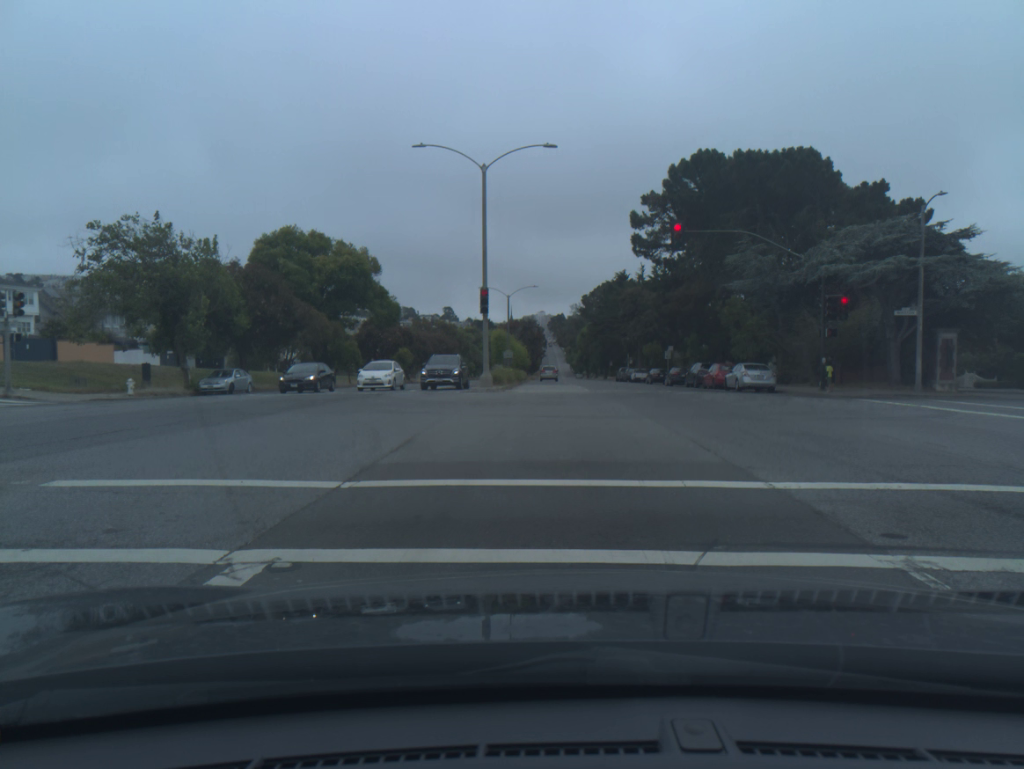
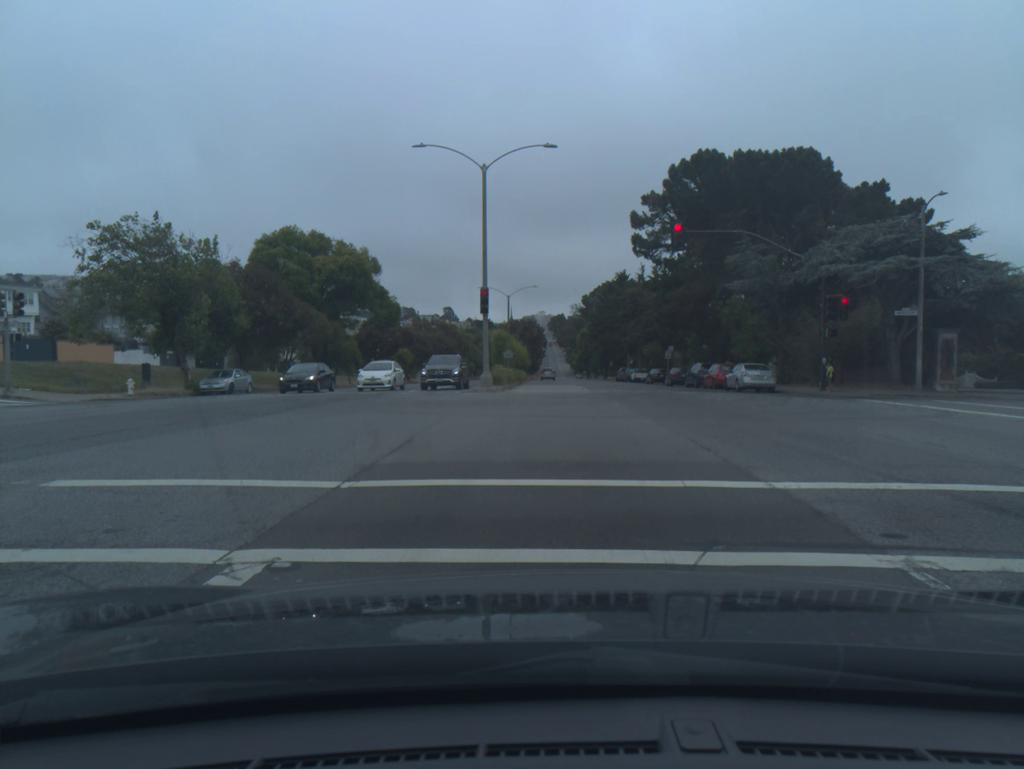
(0.0, +0.1) m; 0°
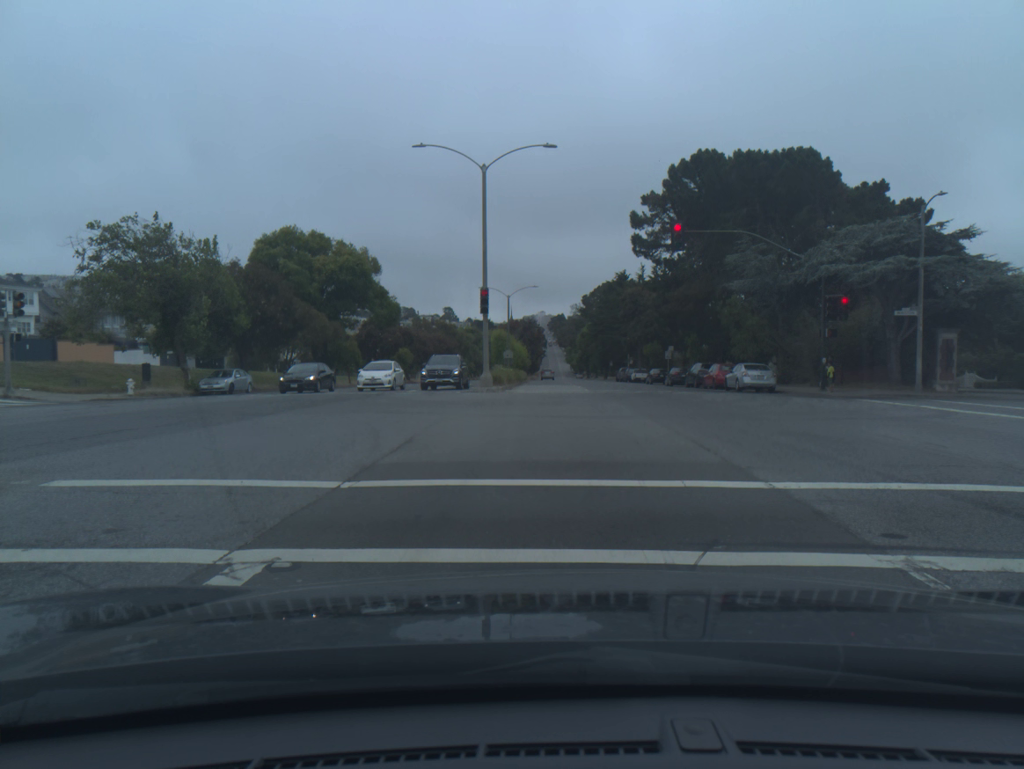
(0.0, 0.0) m; 0°
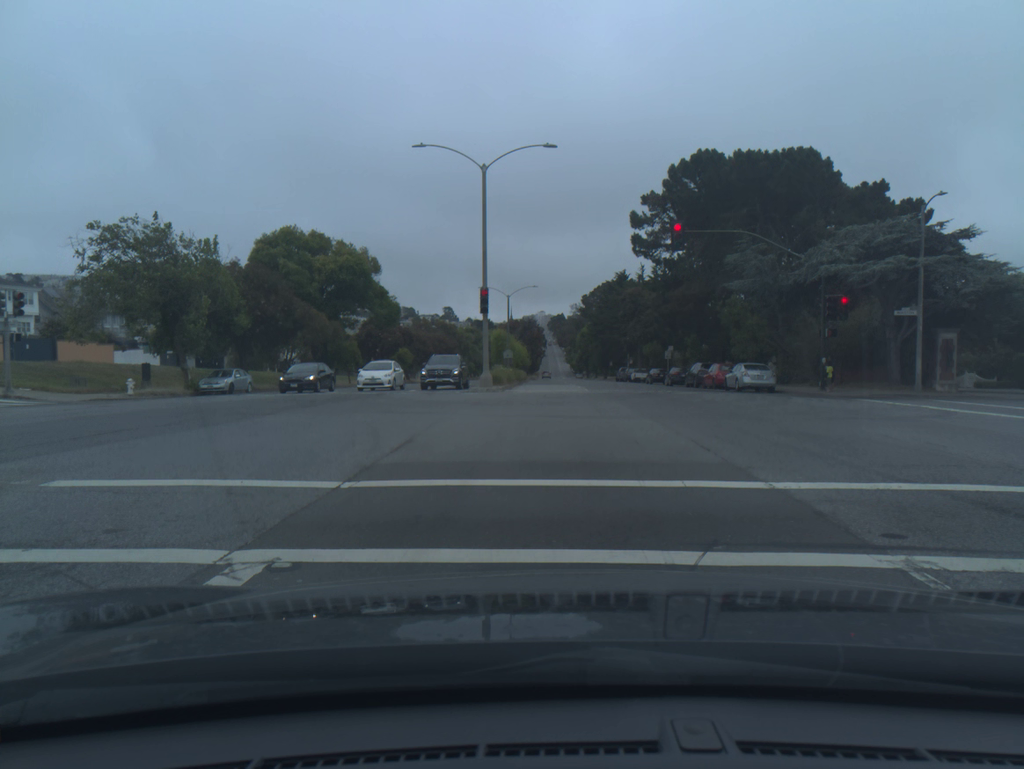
(-0.1, +0.1) m; 0°
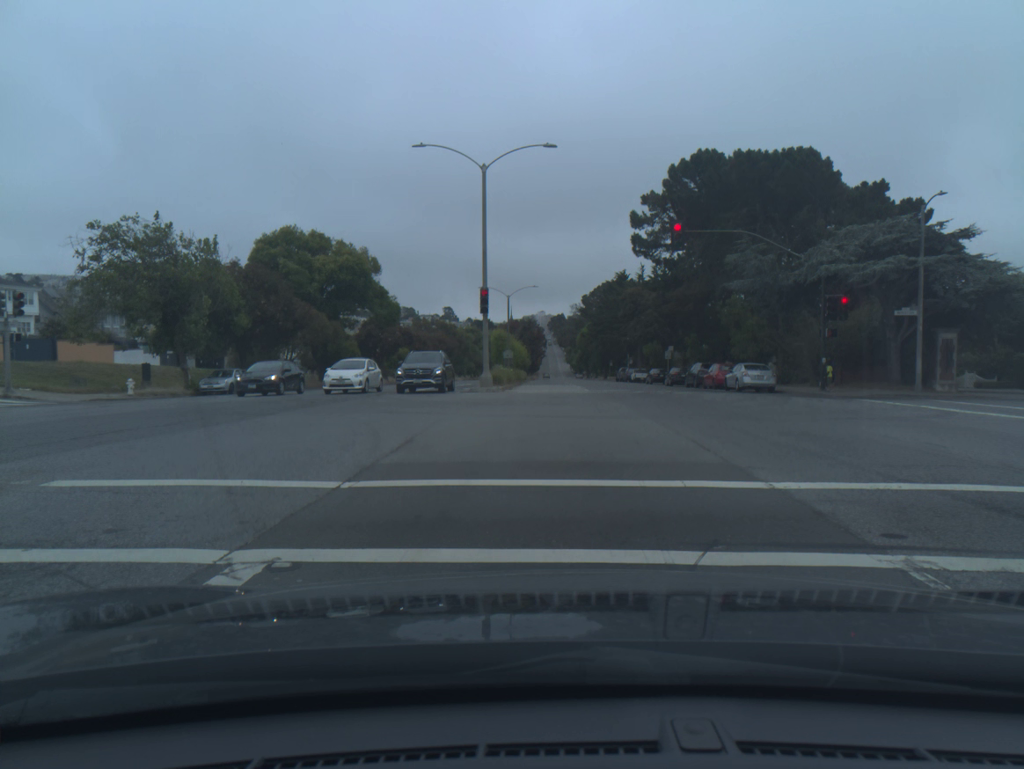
(+0.1, -0.1) m; 0°
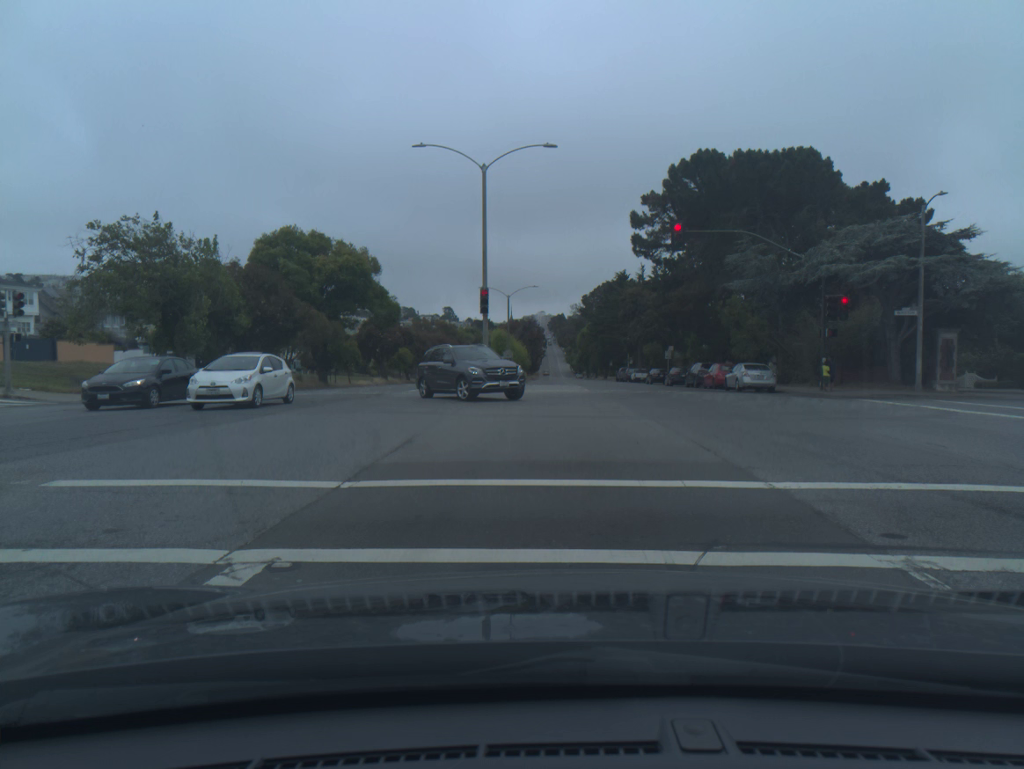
(0.0, 0.0) m; 0°
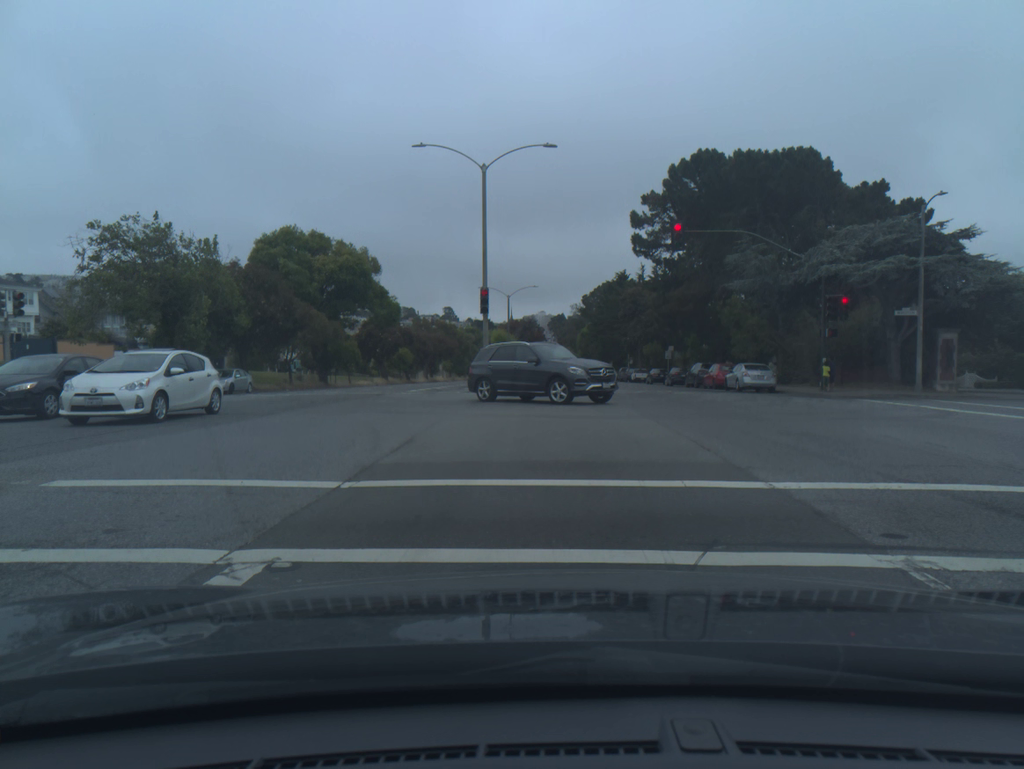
(0.0, 0.0) m; 0°
